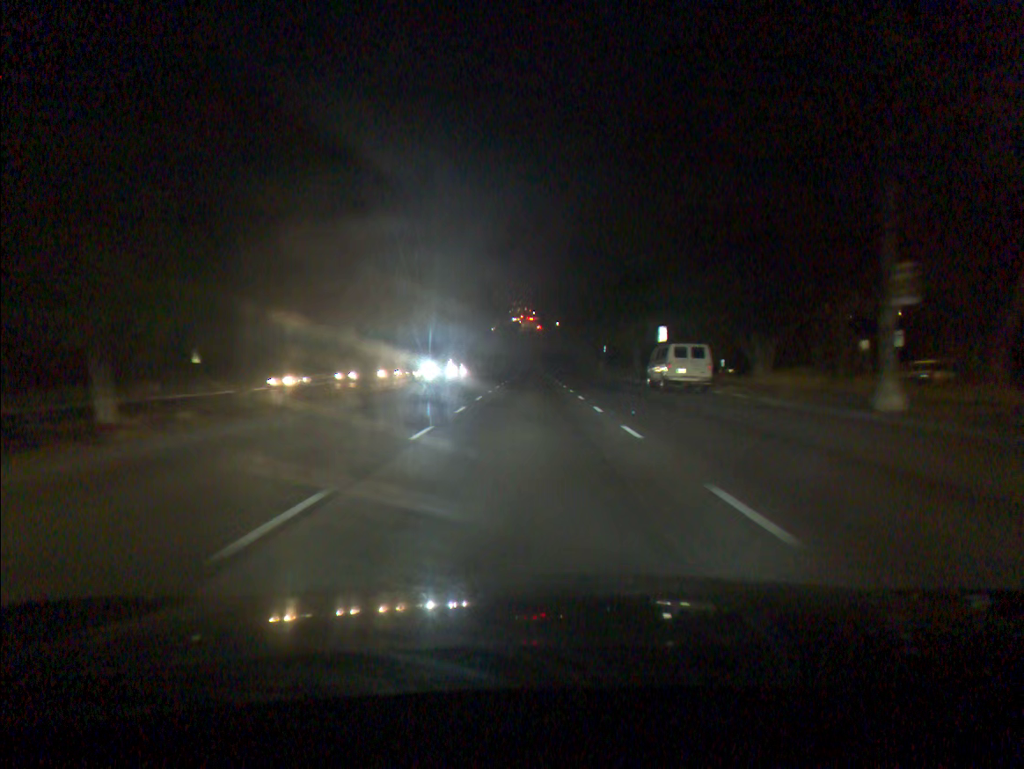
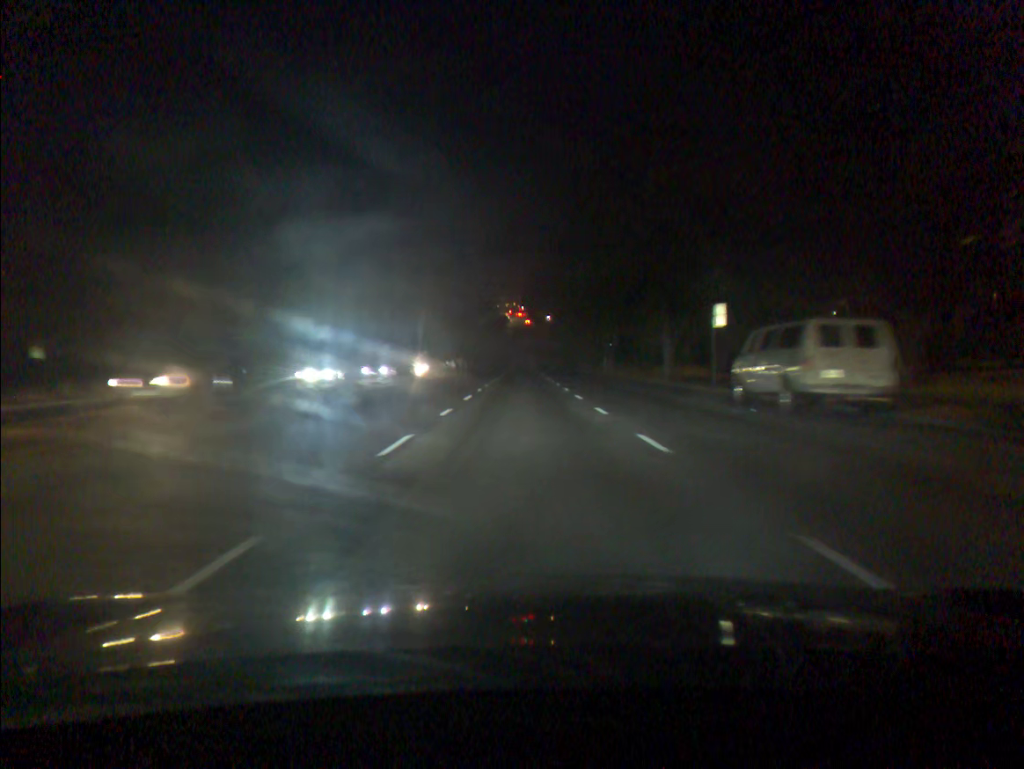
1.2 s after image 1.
(+0.1, +16.9) m; +1°
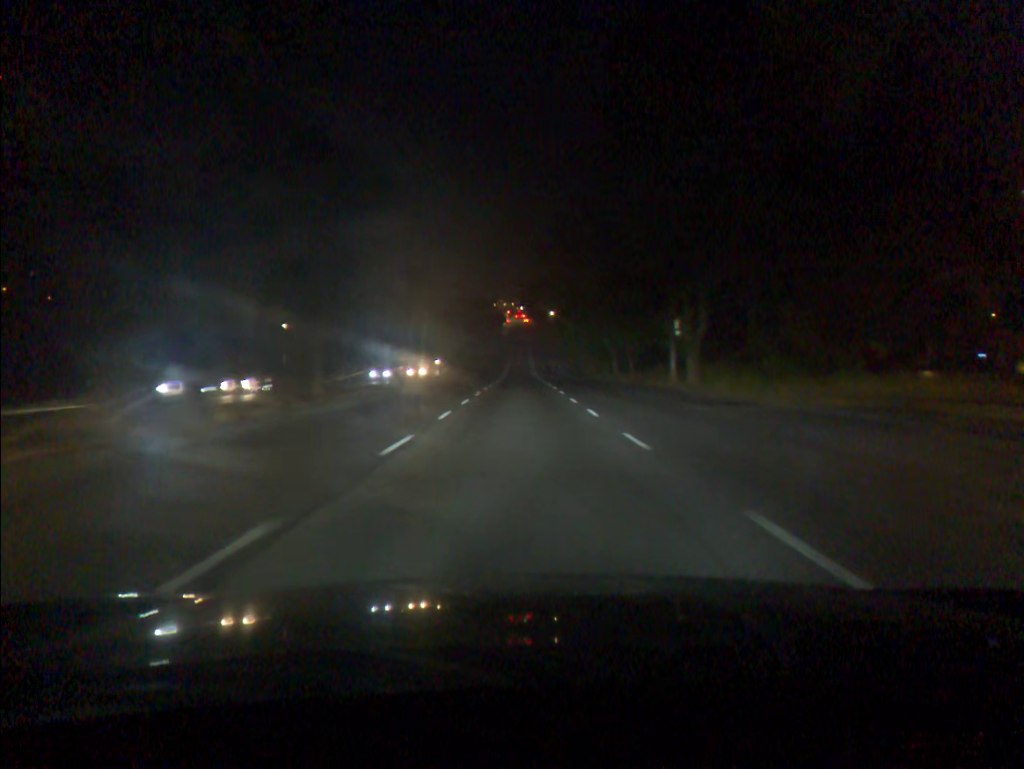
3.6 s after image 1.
(+0.1, +35.5) m; 0°
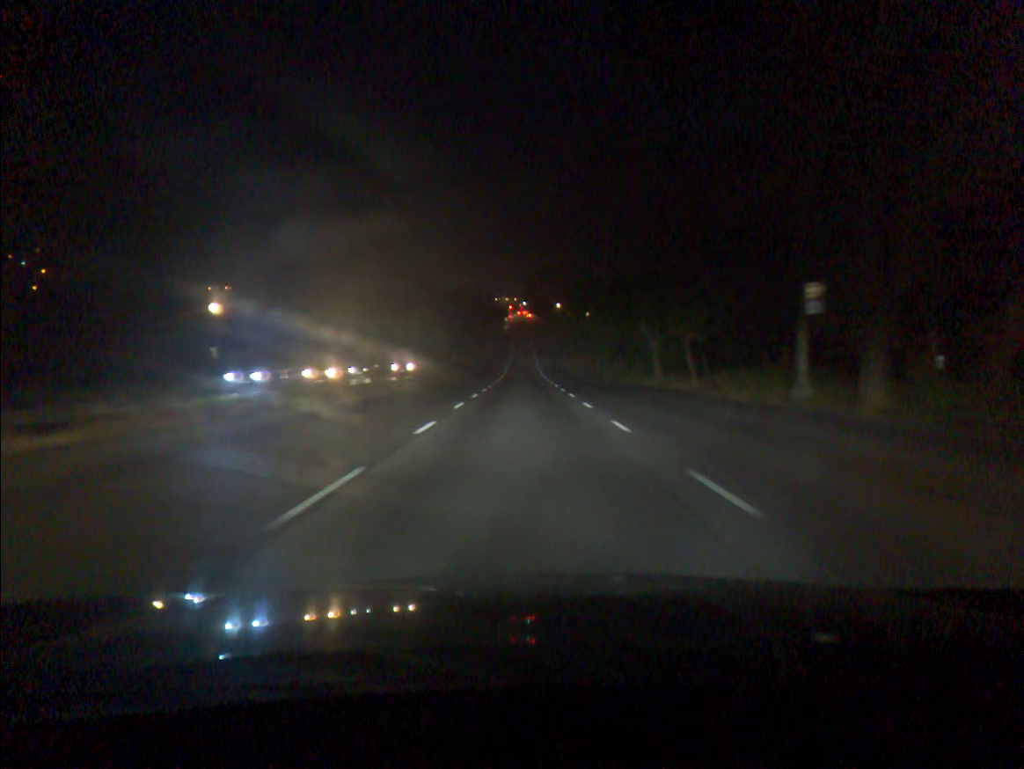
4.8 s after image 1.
(-0.1, +18.9) m; 0°
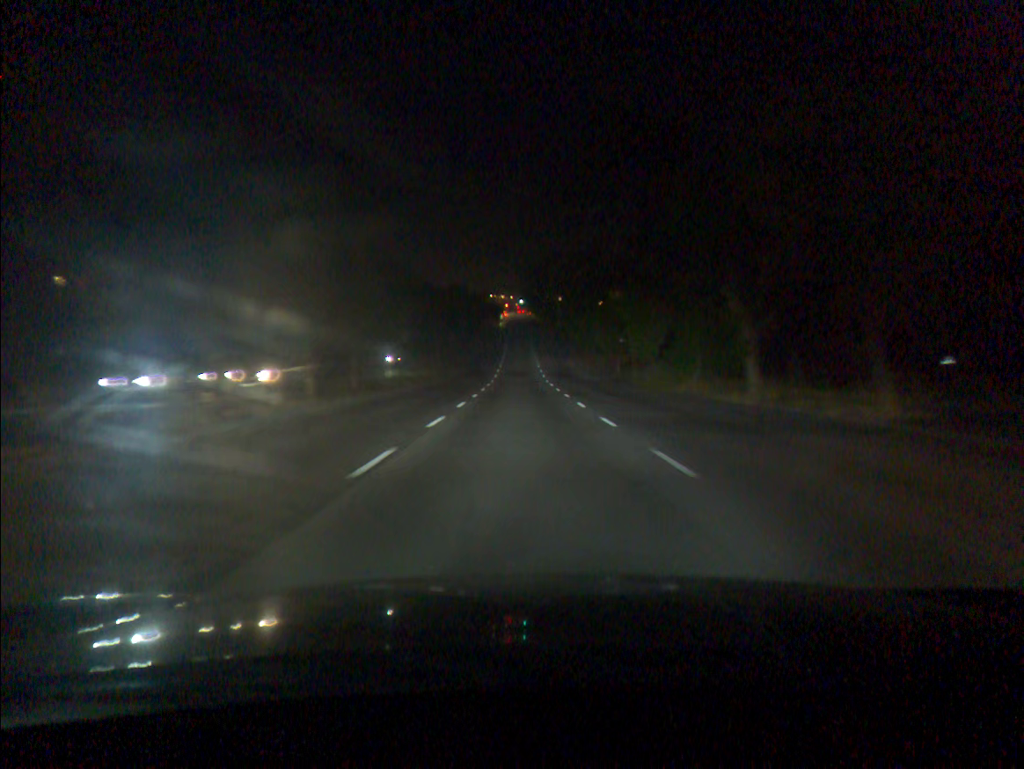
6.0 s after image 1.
(0.0, +19.8) m; 0°
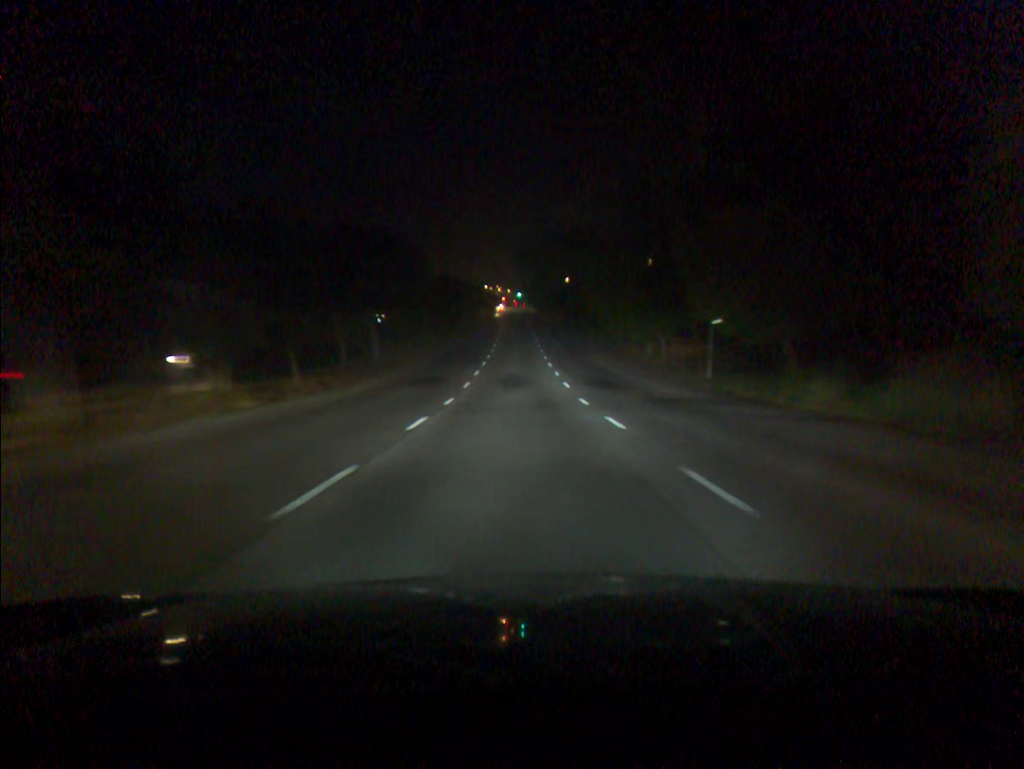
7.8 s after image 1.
(0.0, +31.3) m; 0°
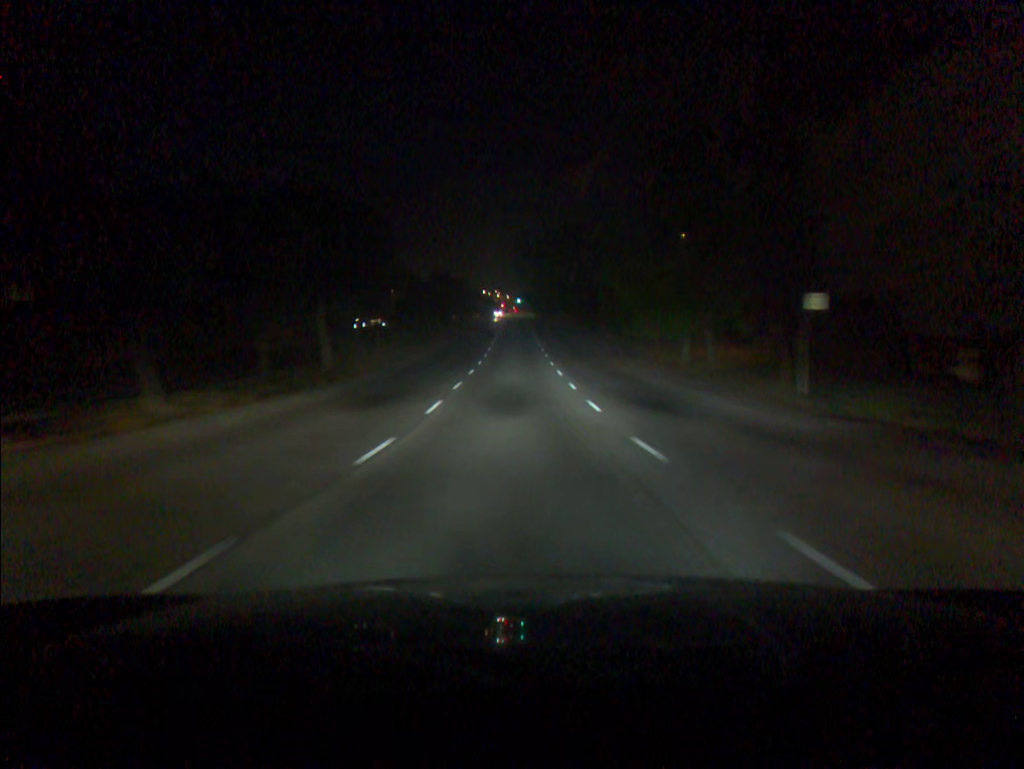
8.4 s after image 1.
(0.0, +10.8) m; 0°
